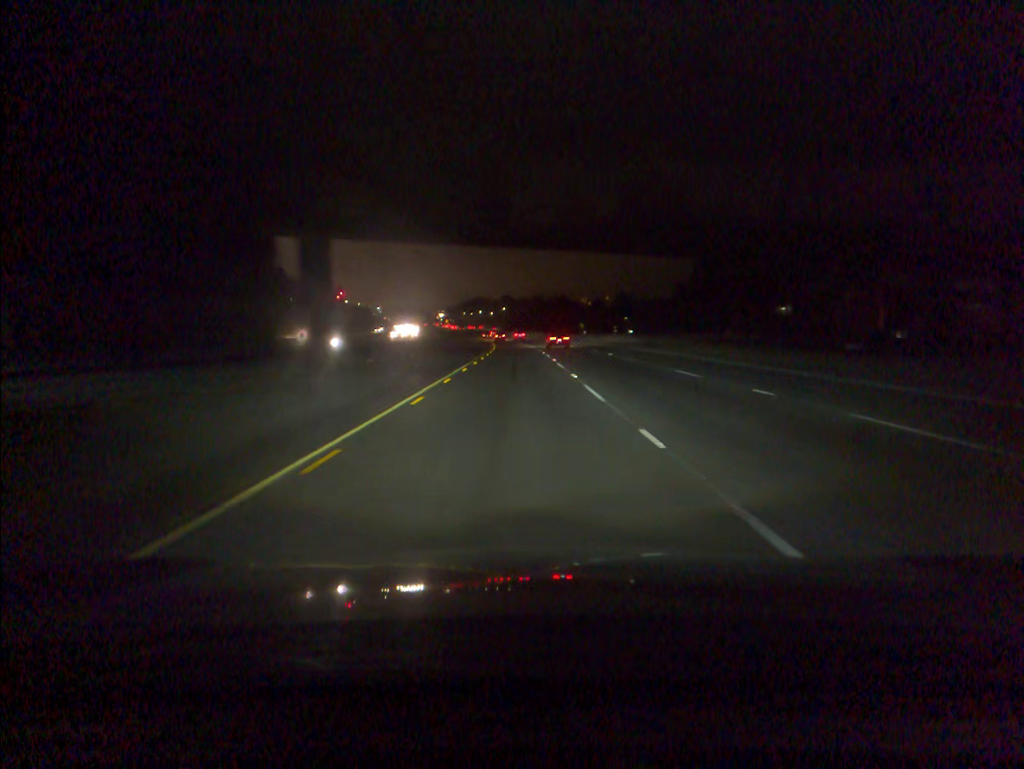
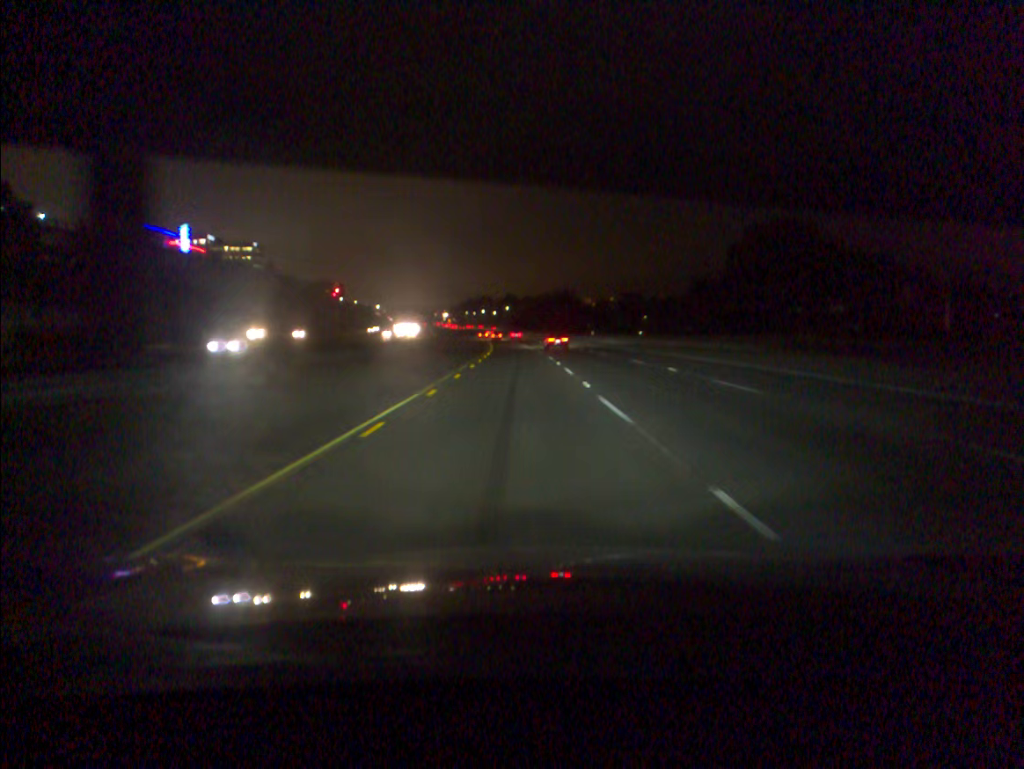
(-0.1, +18.5) m; 0°
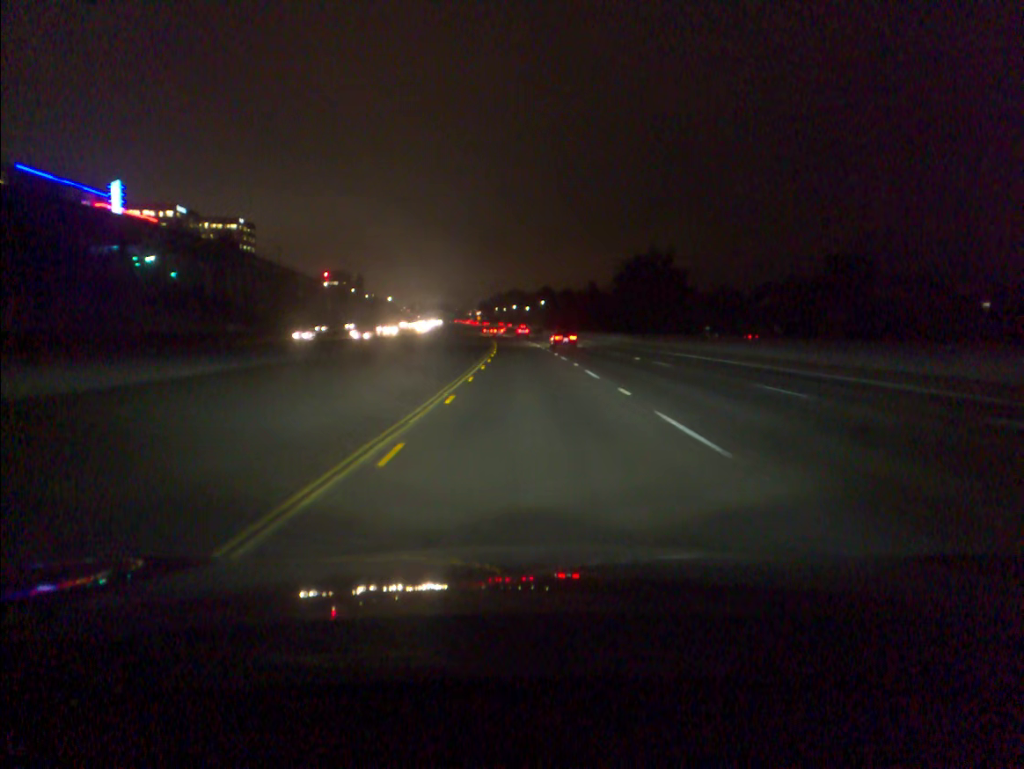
(-1.5, +74.8) m; -3°
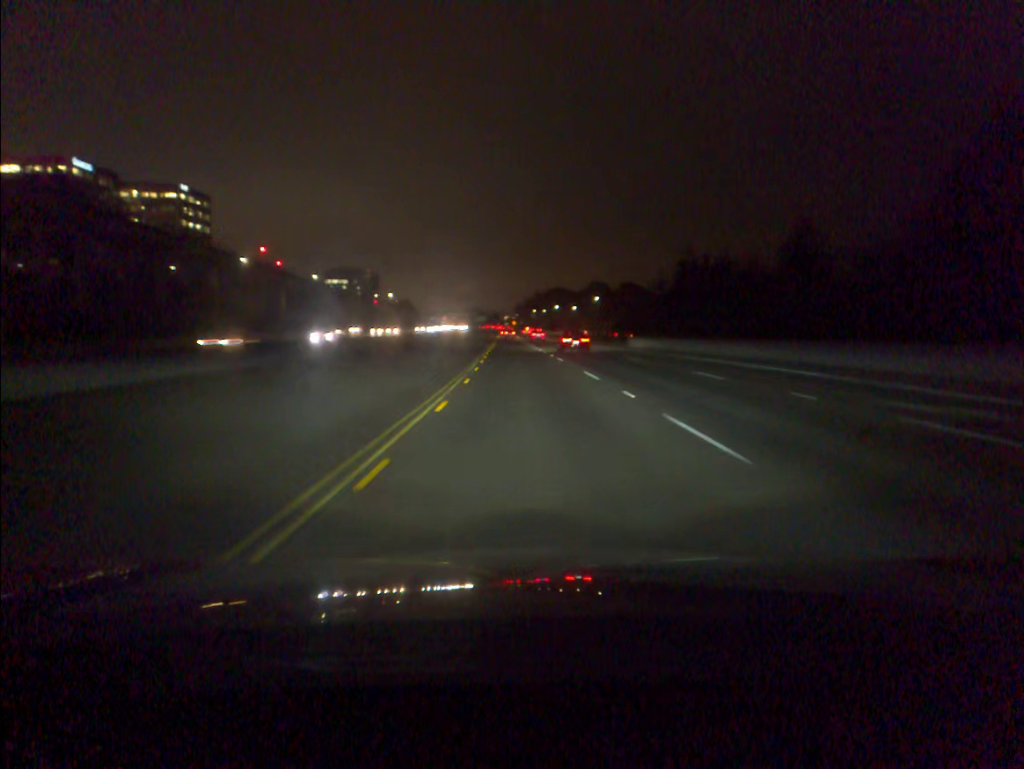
(-2.2, +94.9) m; -3°
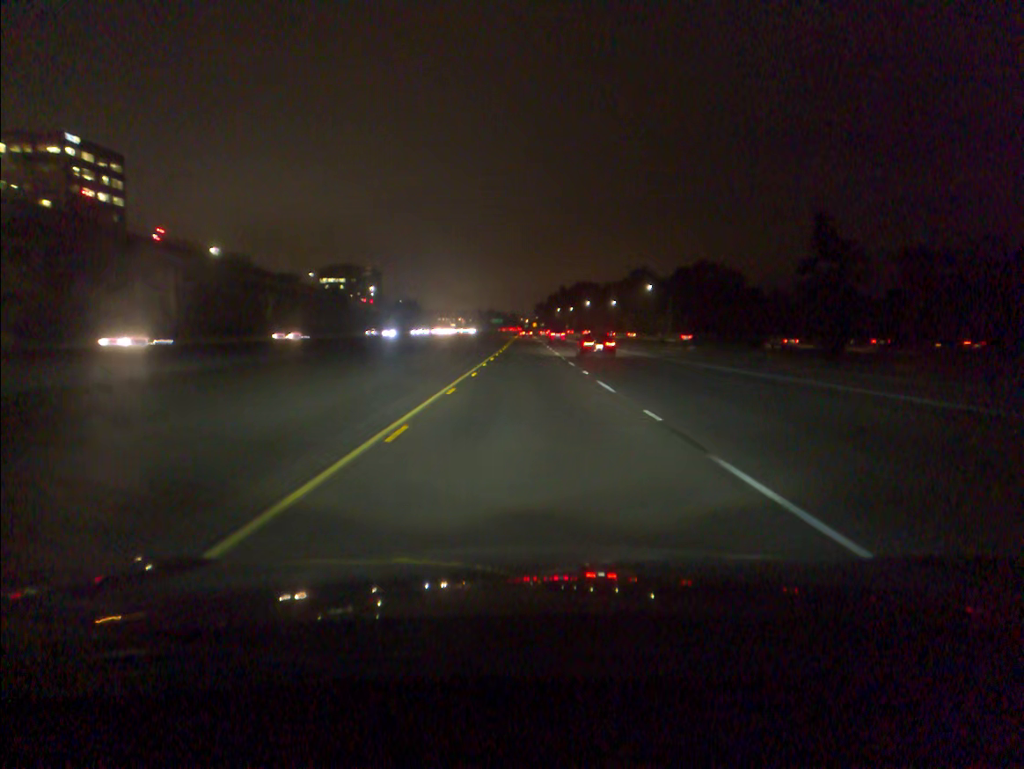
(-1.3, +76.6) m; -2°
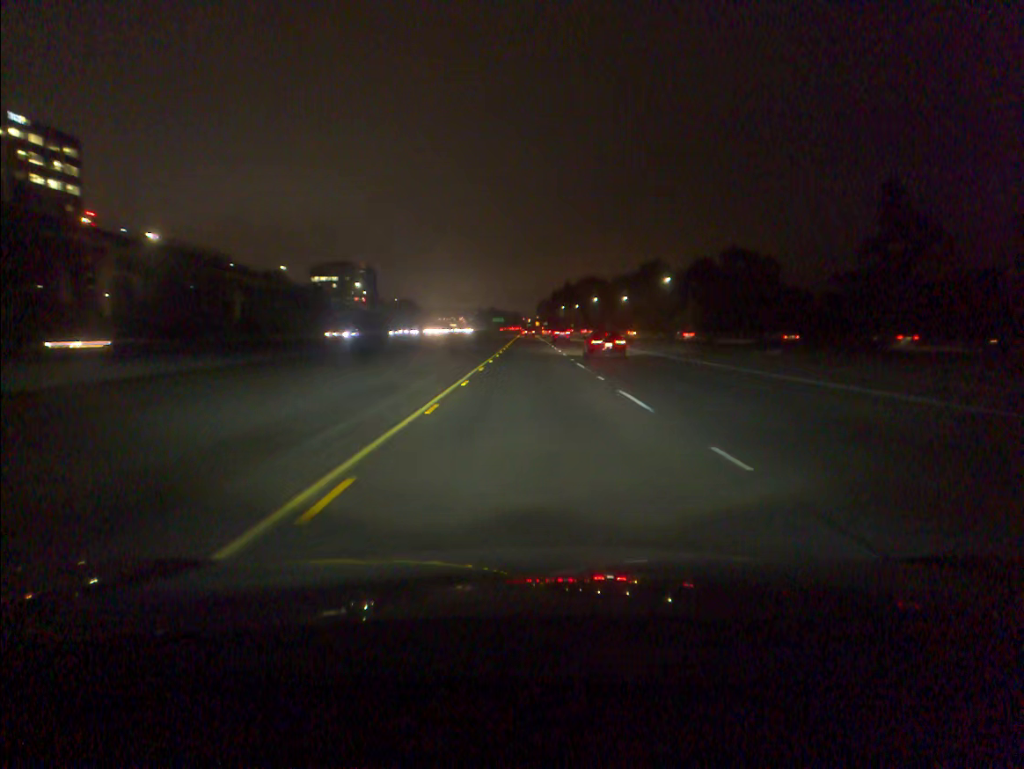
(0.0, +19.2) m; 0°
